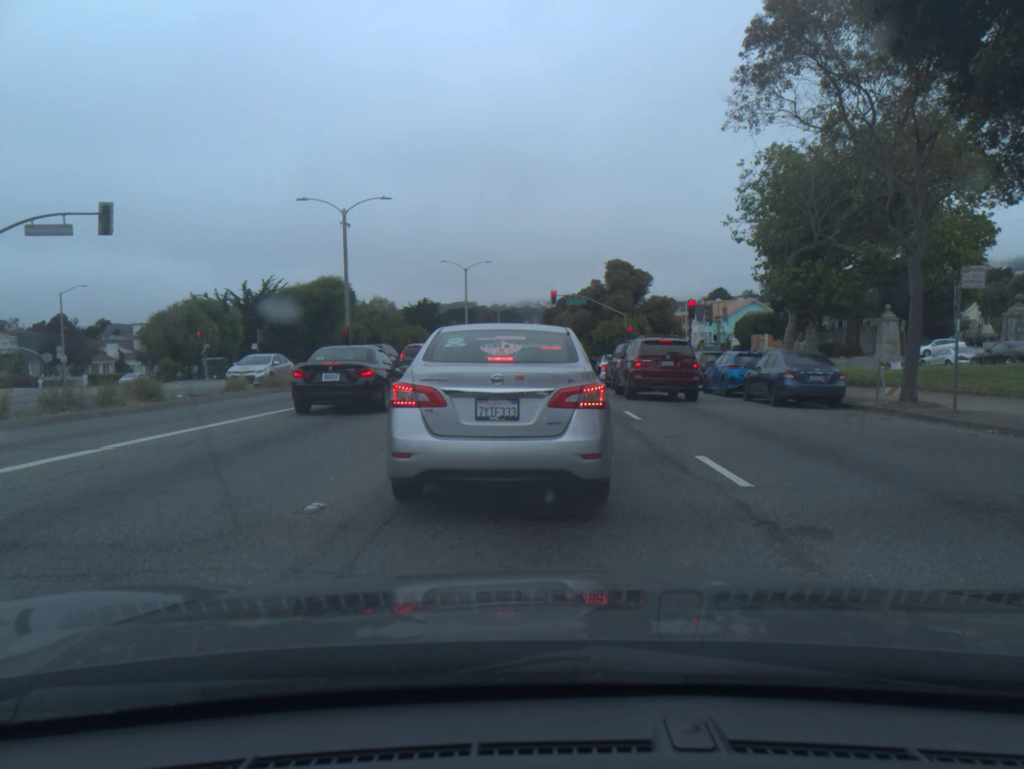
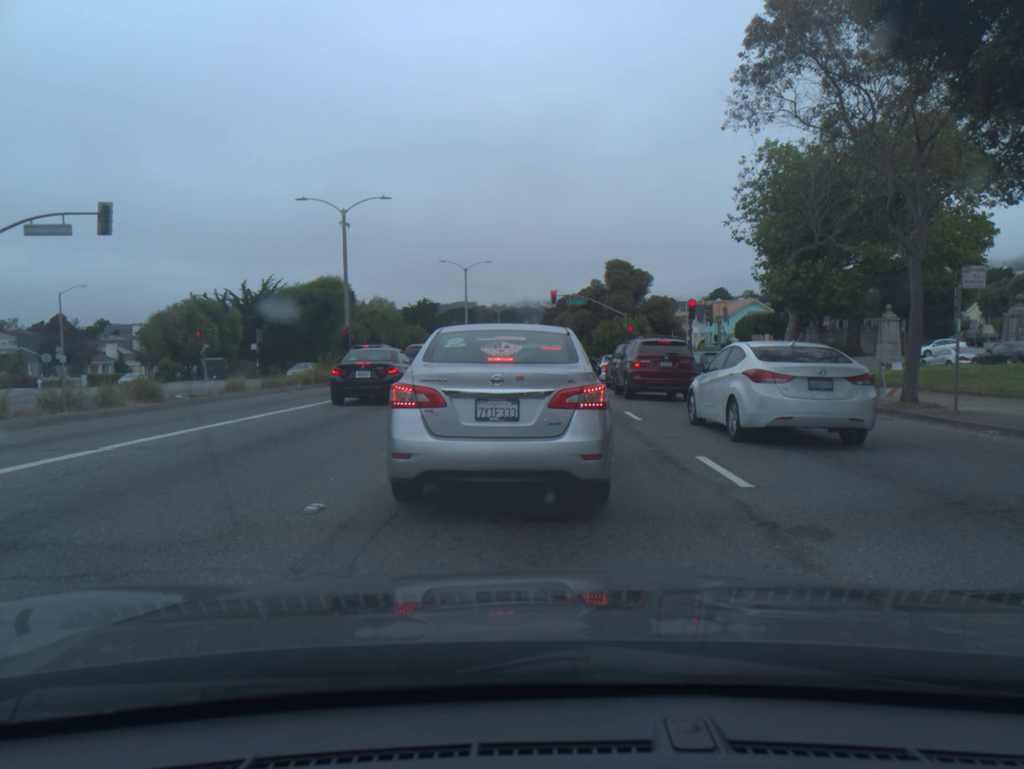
(0.0, 0.0) m; 0°
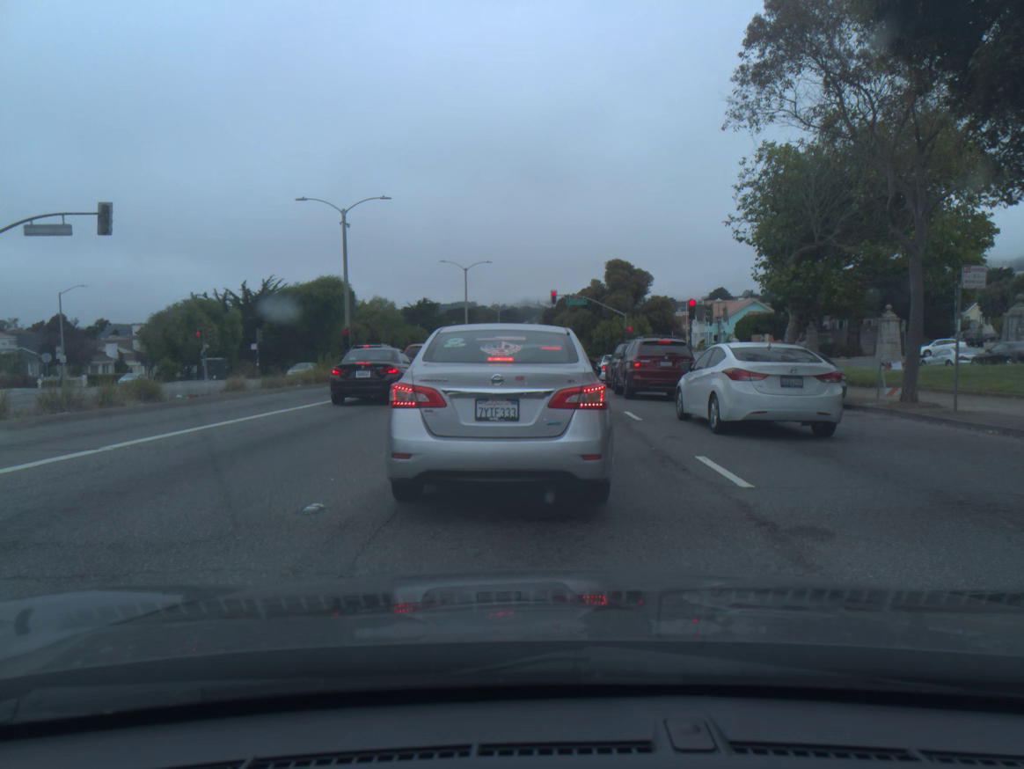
(0.0, 0.0) m; 0°
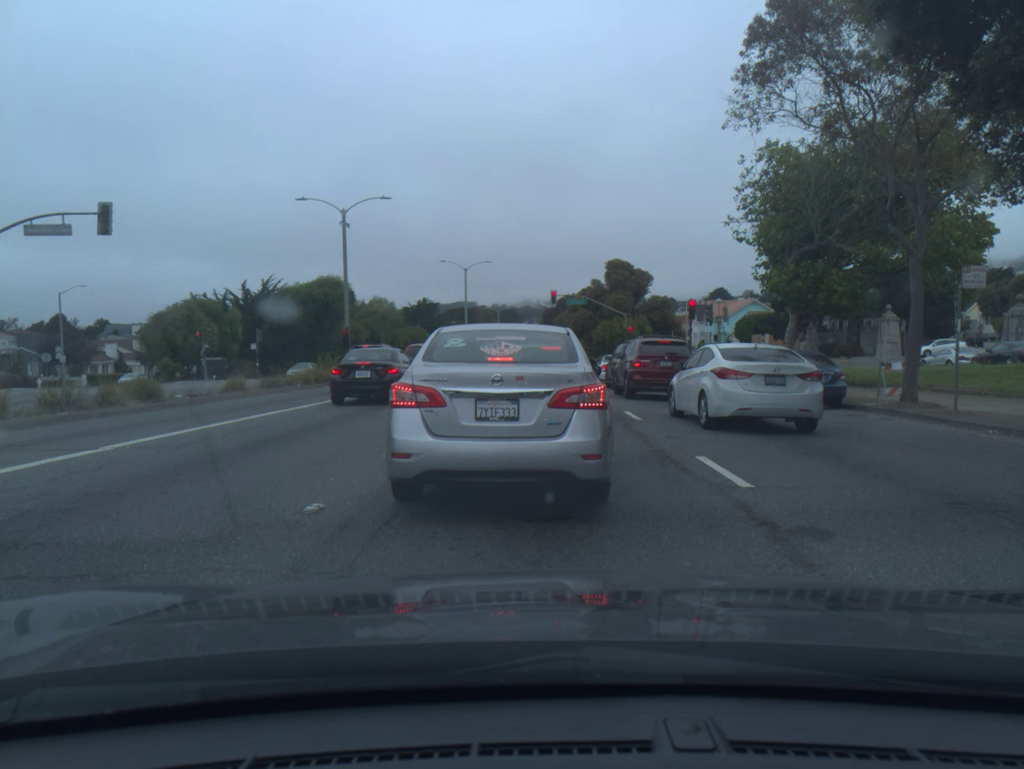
(0.0, 0.0) m; 0°
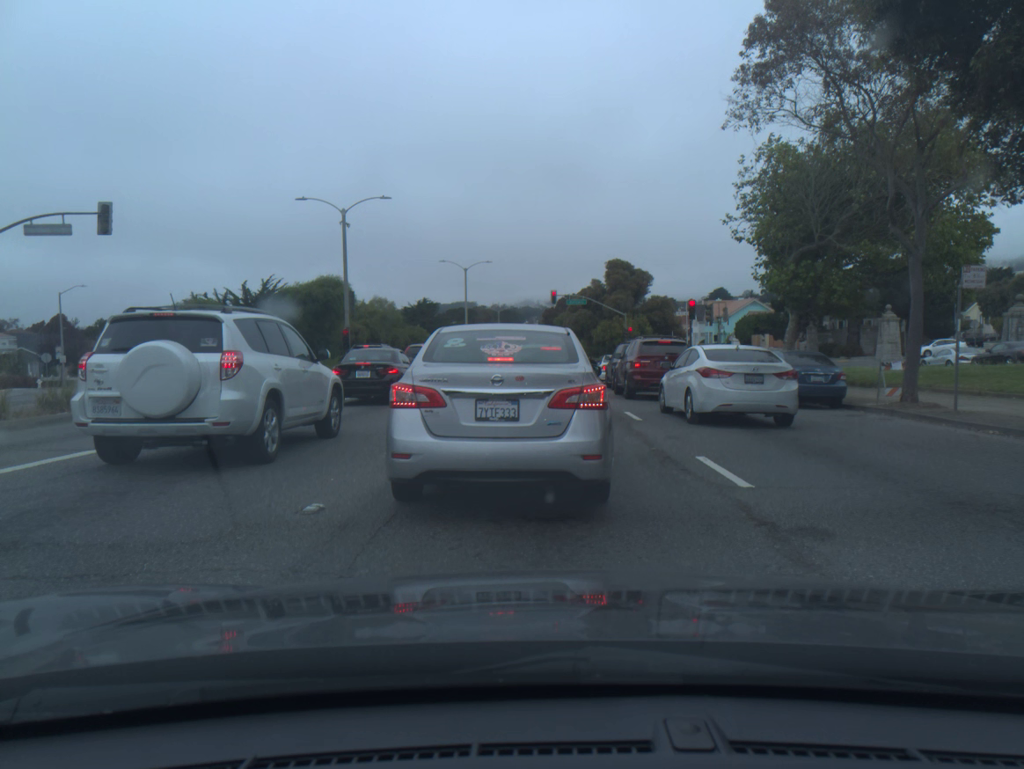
(0.0, 0.0) m; 0°
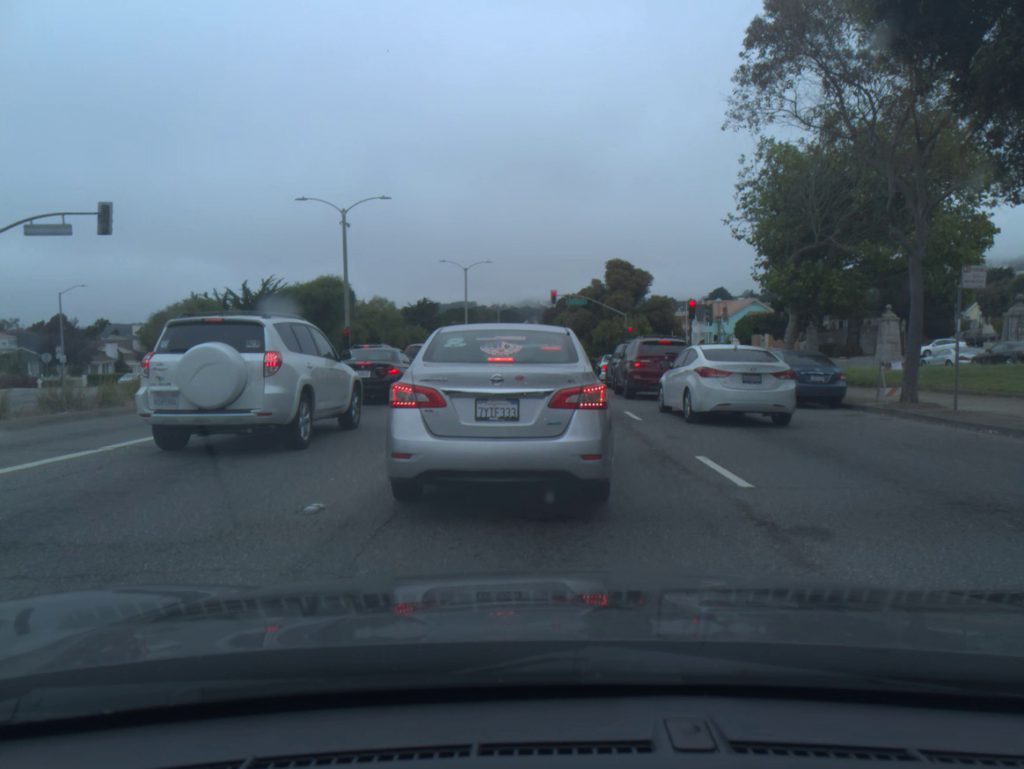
(0.0, 0.0) m; 0°
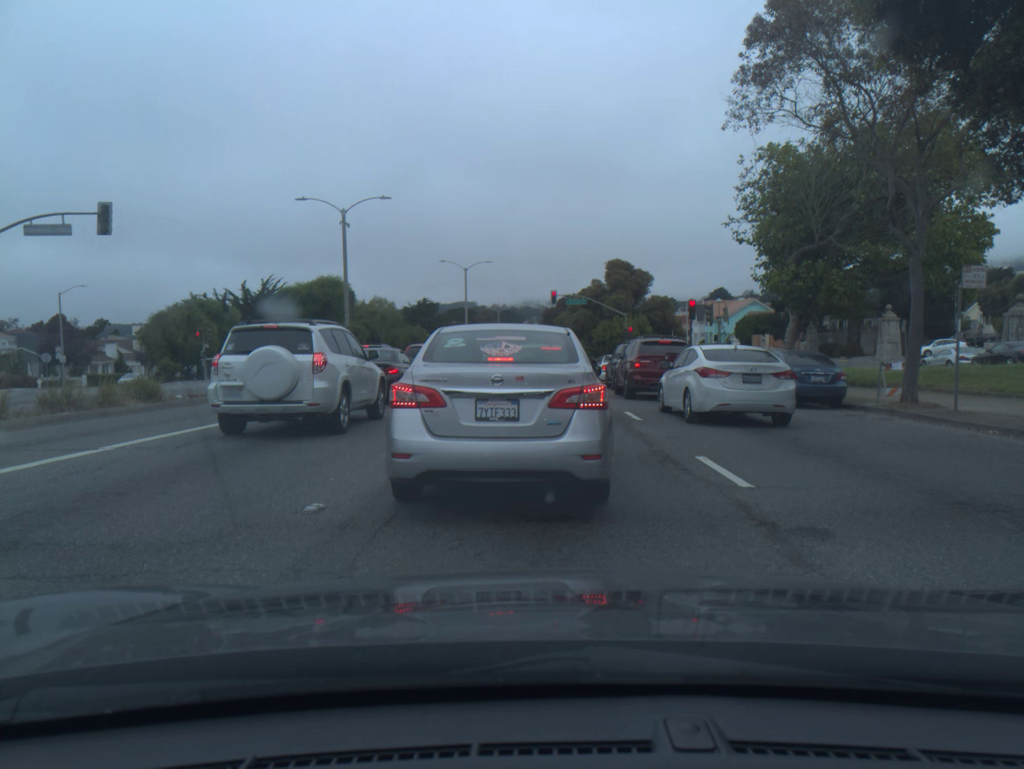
(0.0, 0.0) m; 0°
